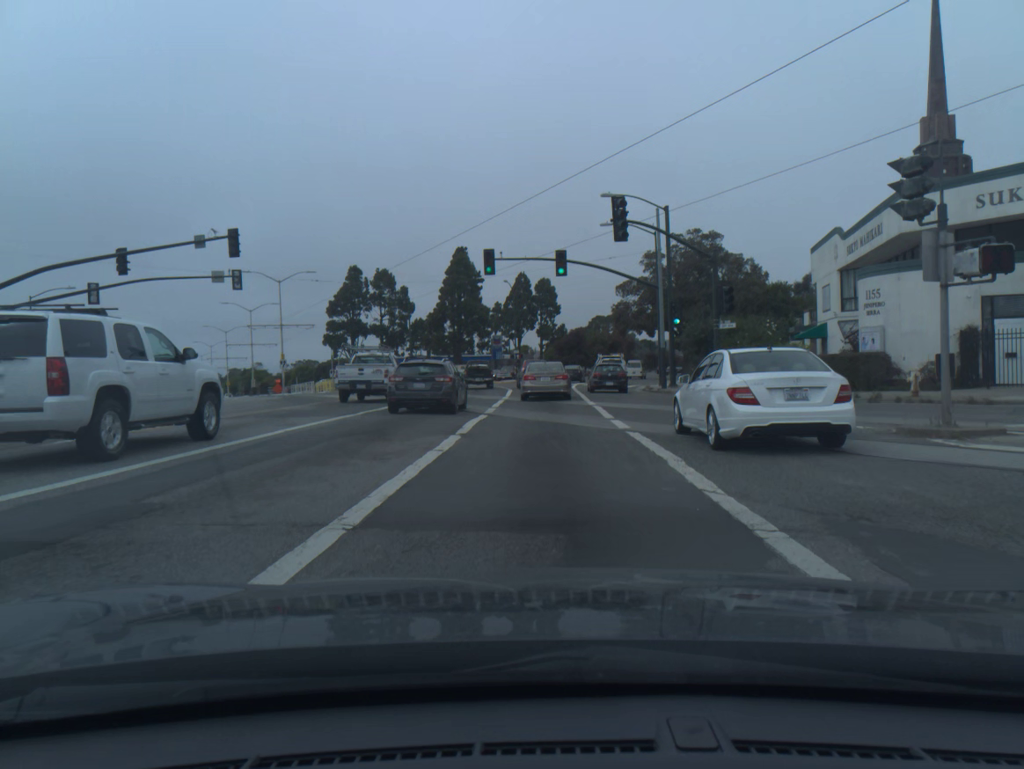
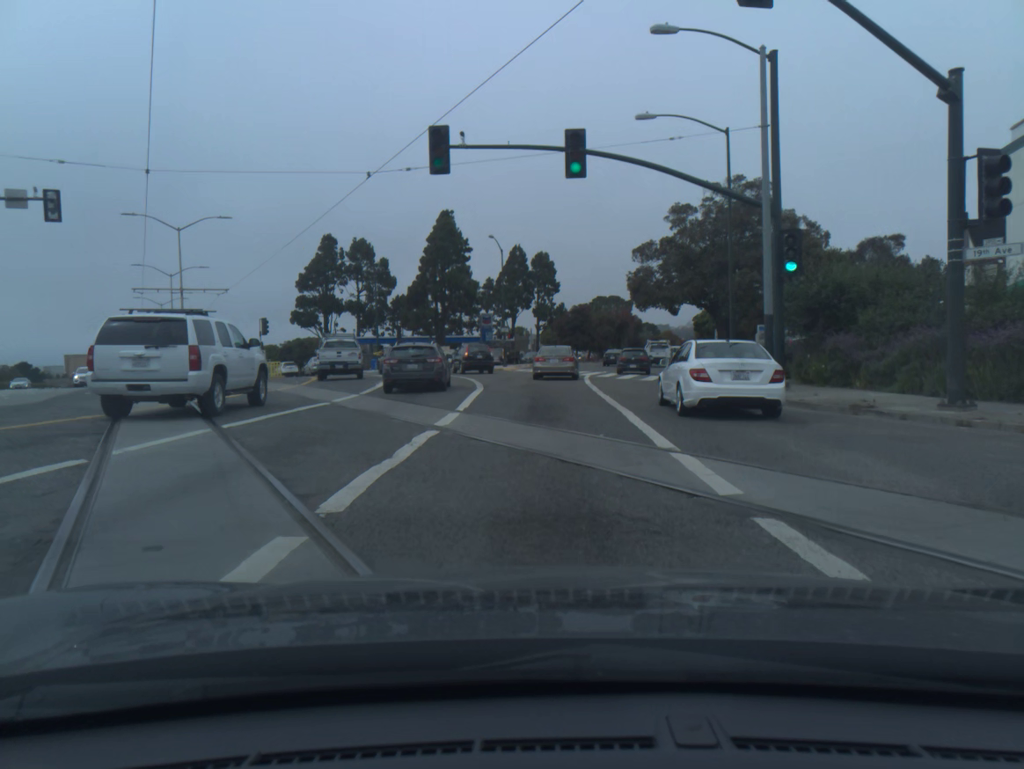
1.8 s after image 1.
(0.0, +18.9) m; -1°
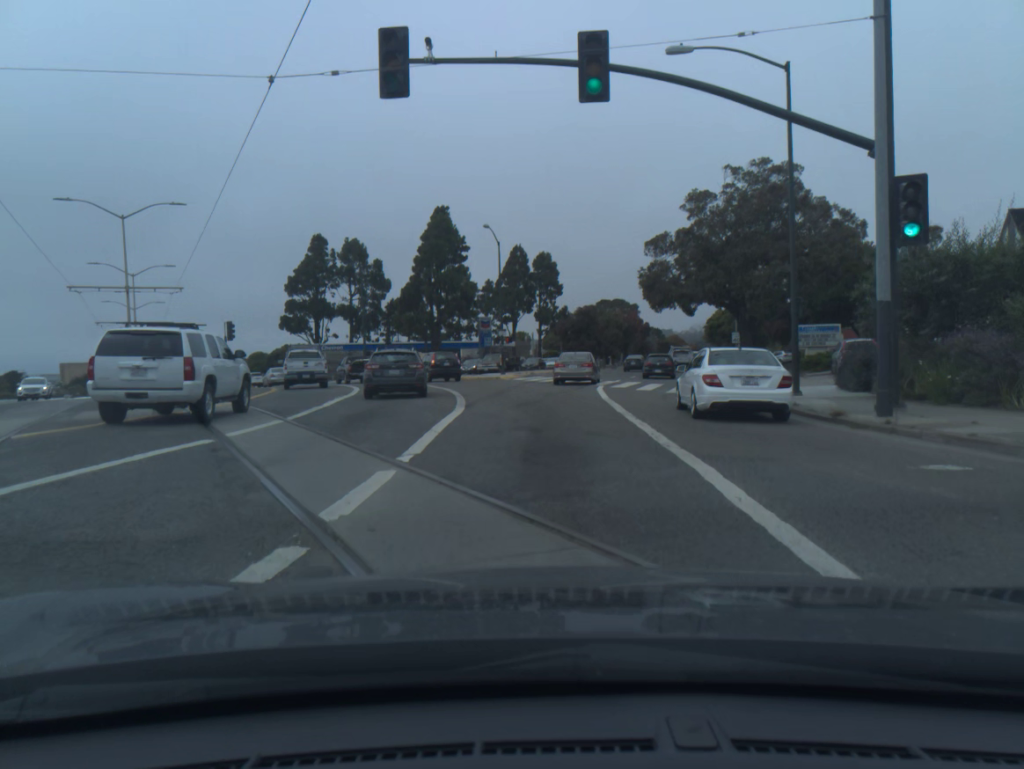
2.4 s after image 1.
(+0.1, +6.7) m; +1°
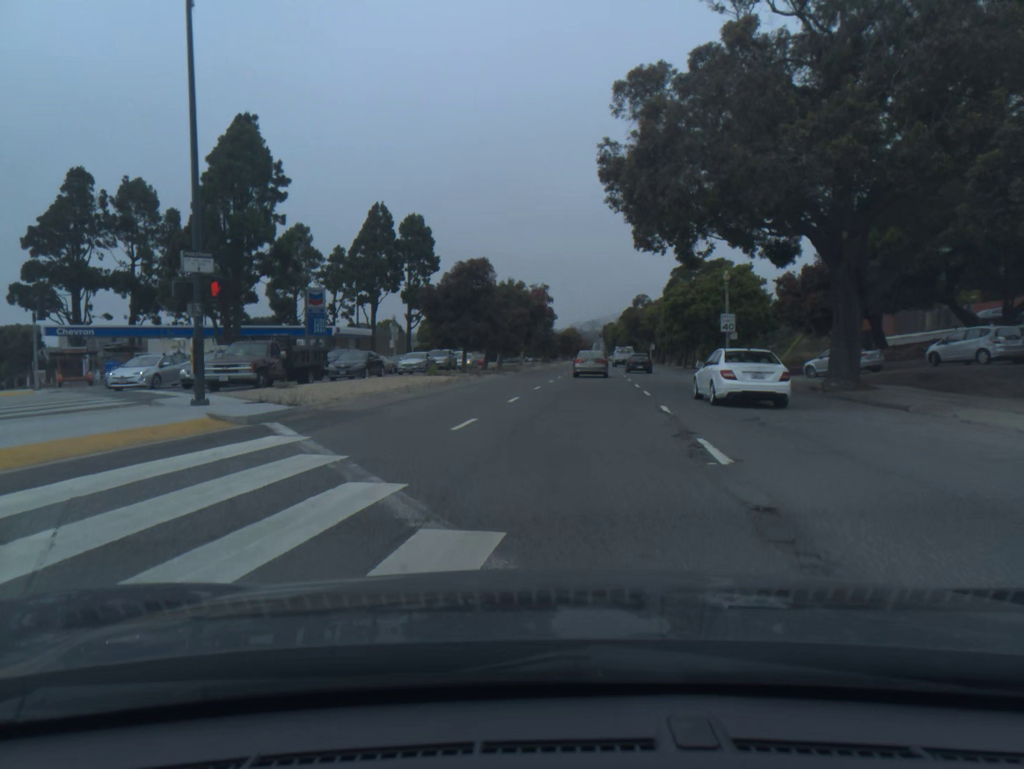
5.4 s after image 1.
(+1.6, +38.0) m; +8°
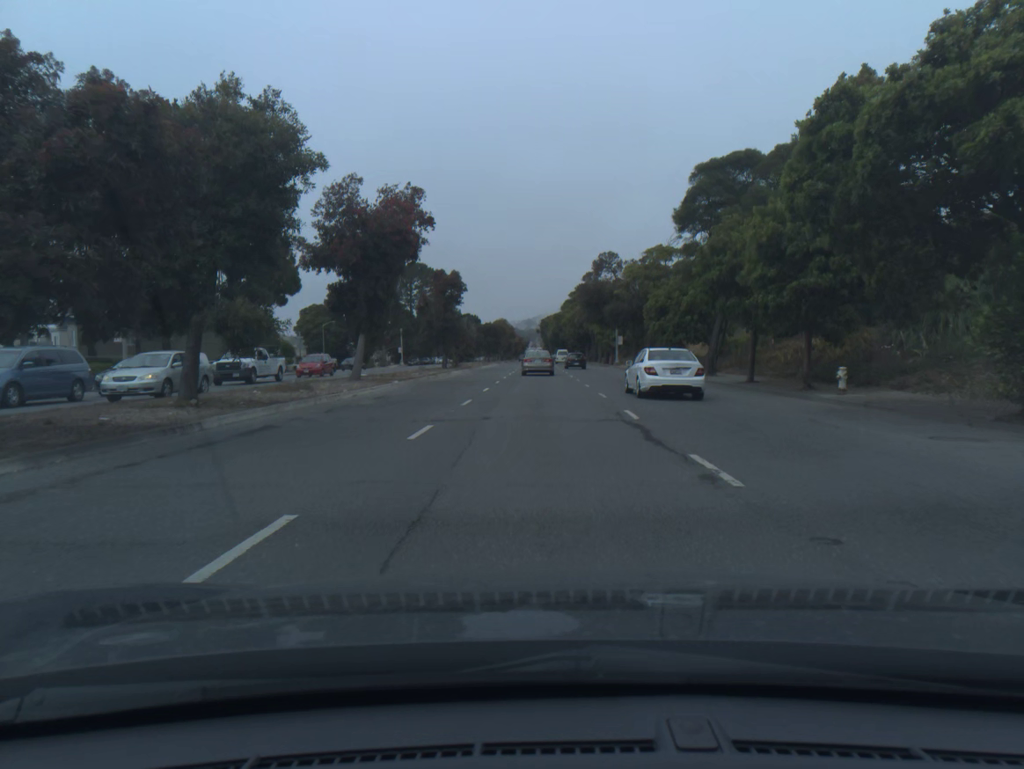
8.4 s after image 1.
(+2.9, +45.1) m; +4°
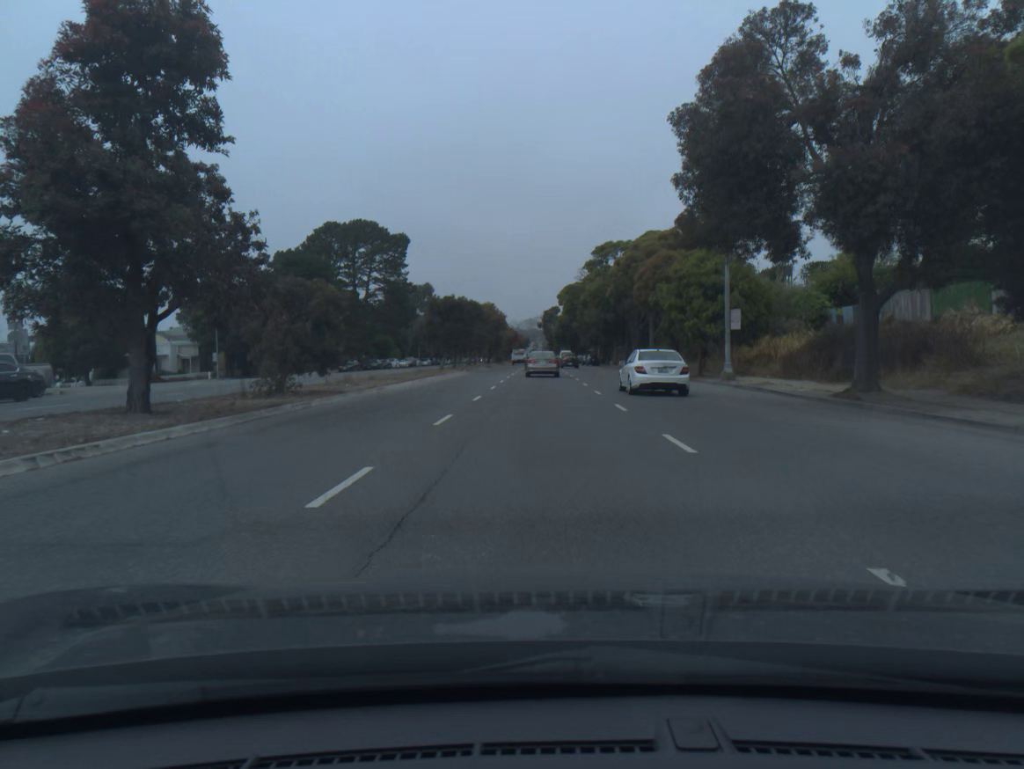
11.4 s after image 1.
(-0.2, +48.6) m; 0°
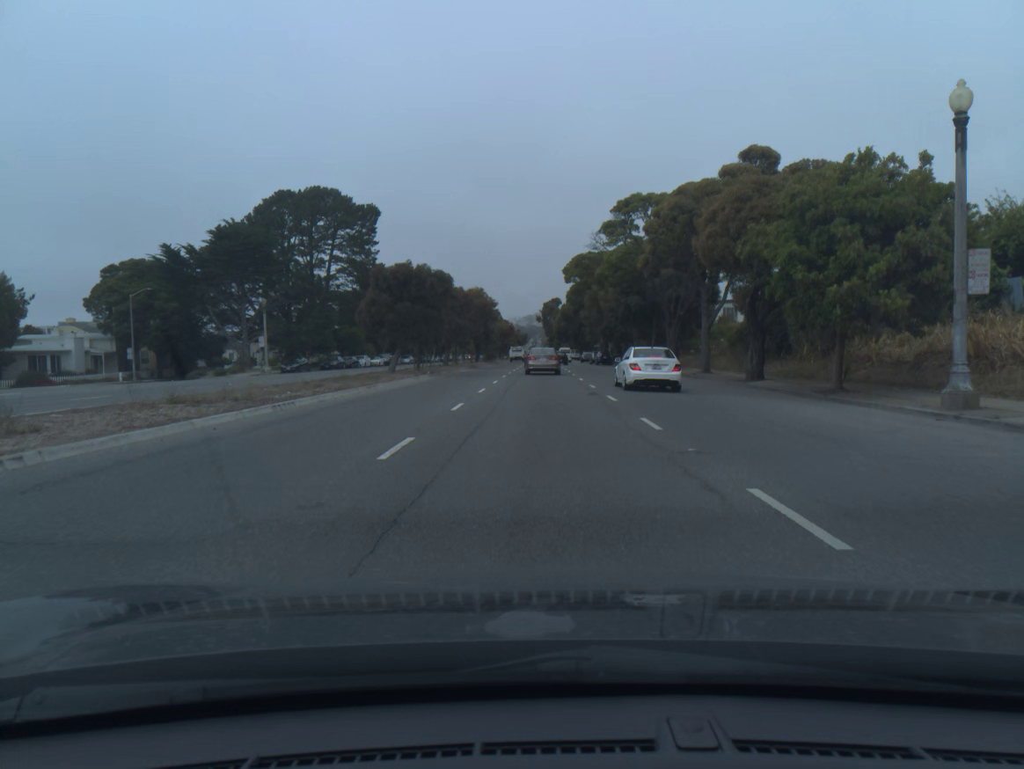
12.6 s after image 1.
(0.0, +19.6) m; 0°
